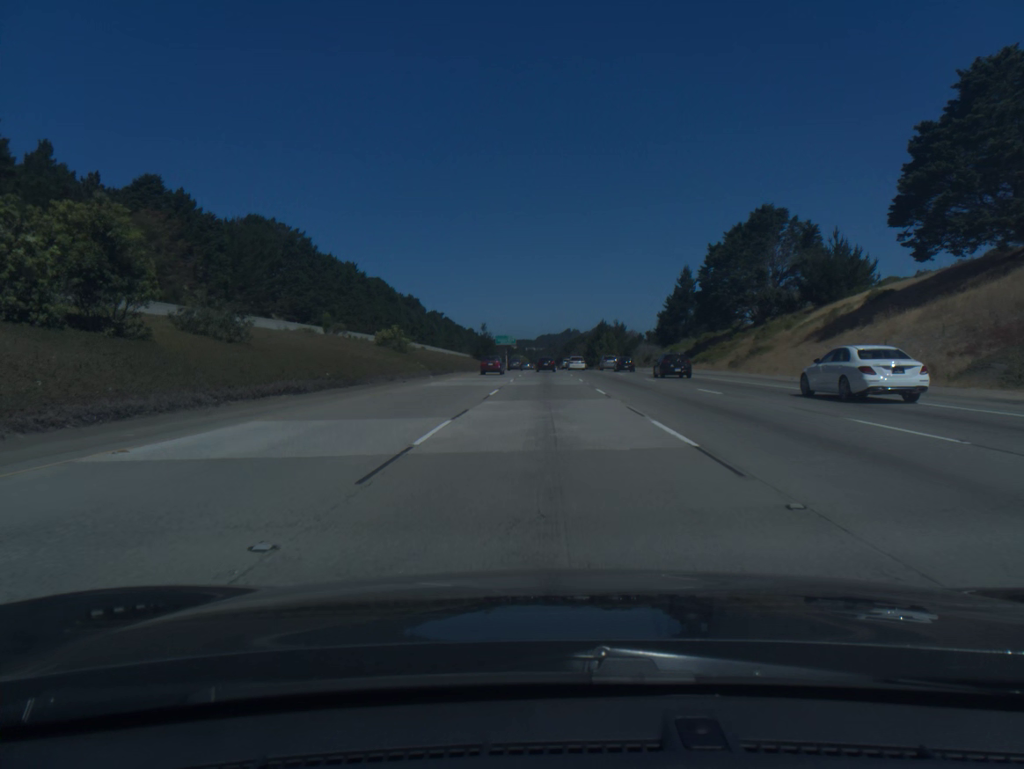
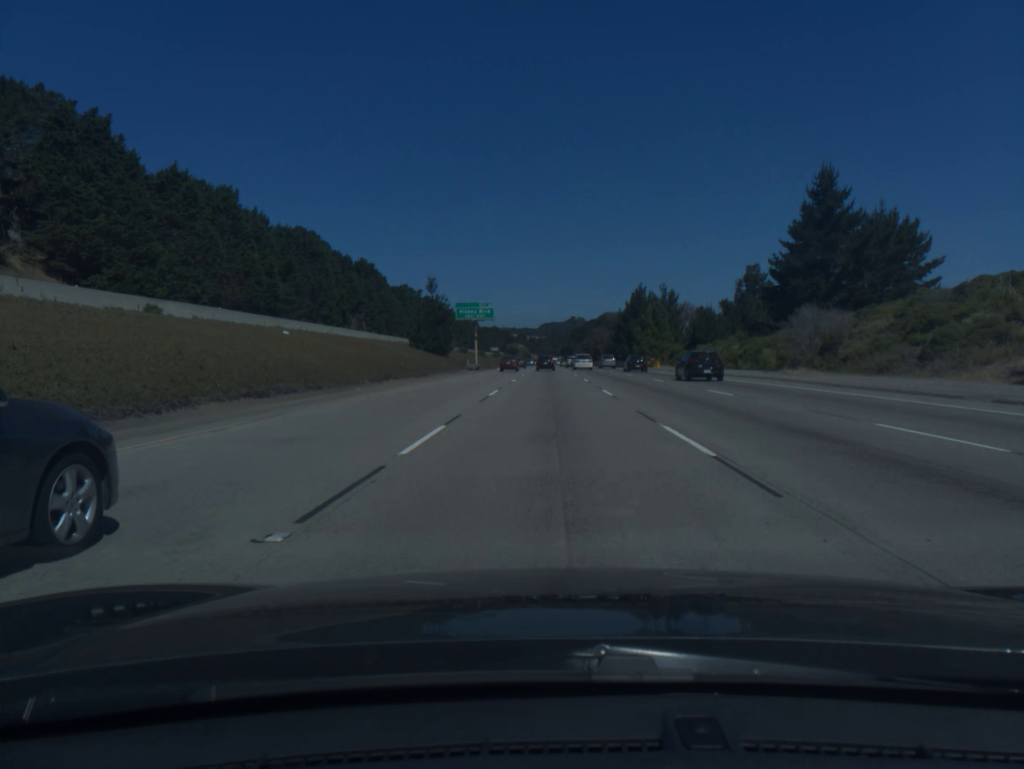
(0.0, +88.6) m; 0°
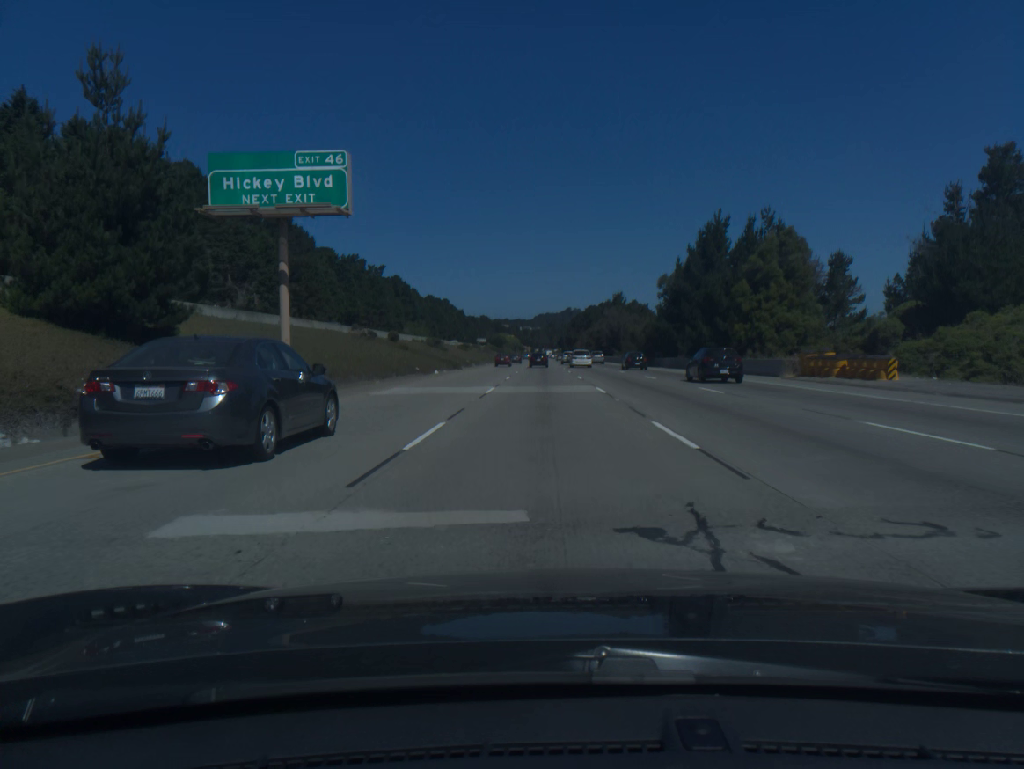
(+0.2, +72.5) m; 0°
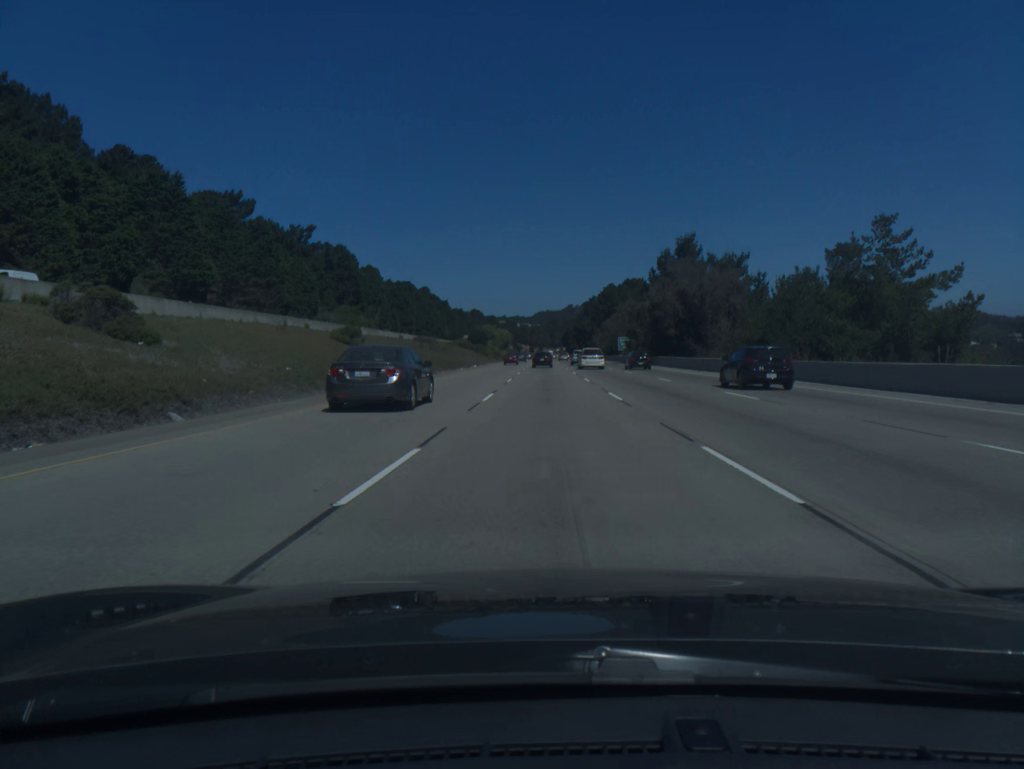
(-0.3, +91.3) m; 0°
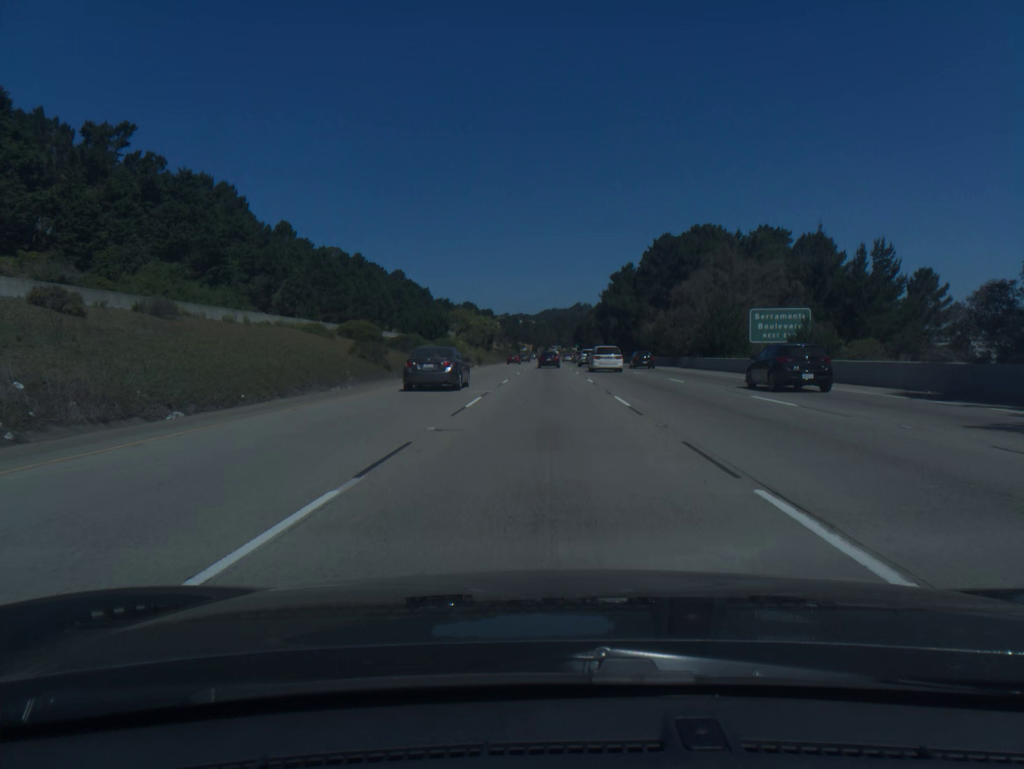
(0.0, +90.9) m; 0°
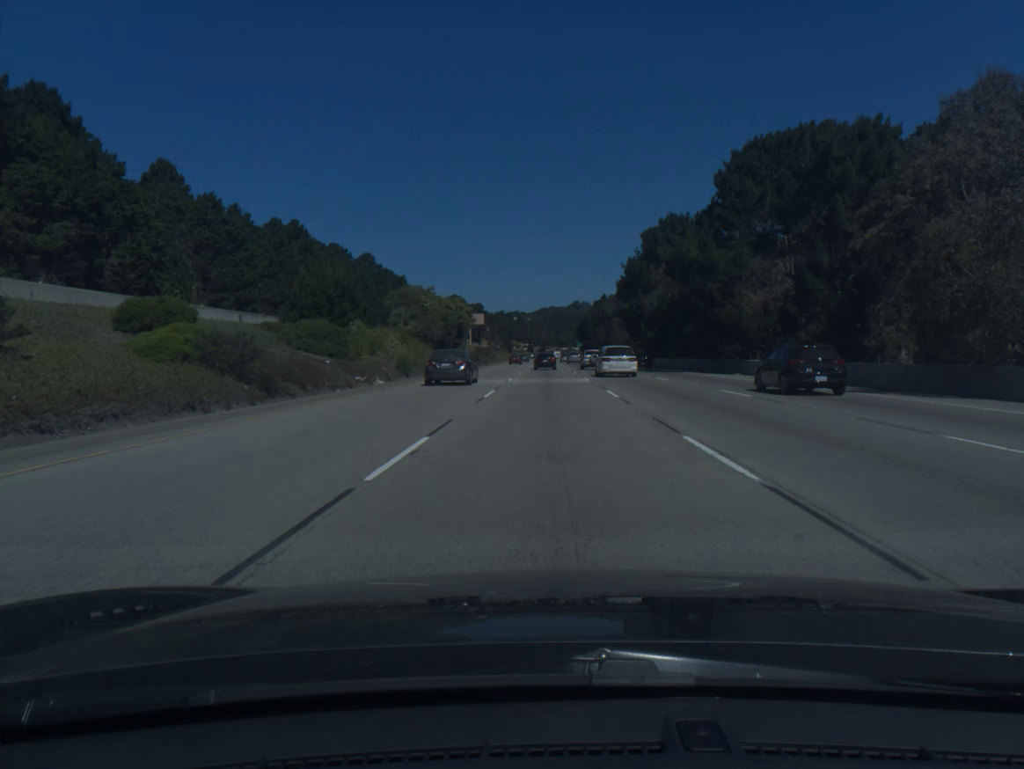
(+0.1, +54.0) m; 0°
